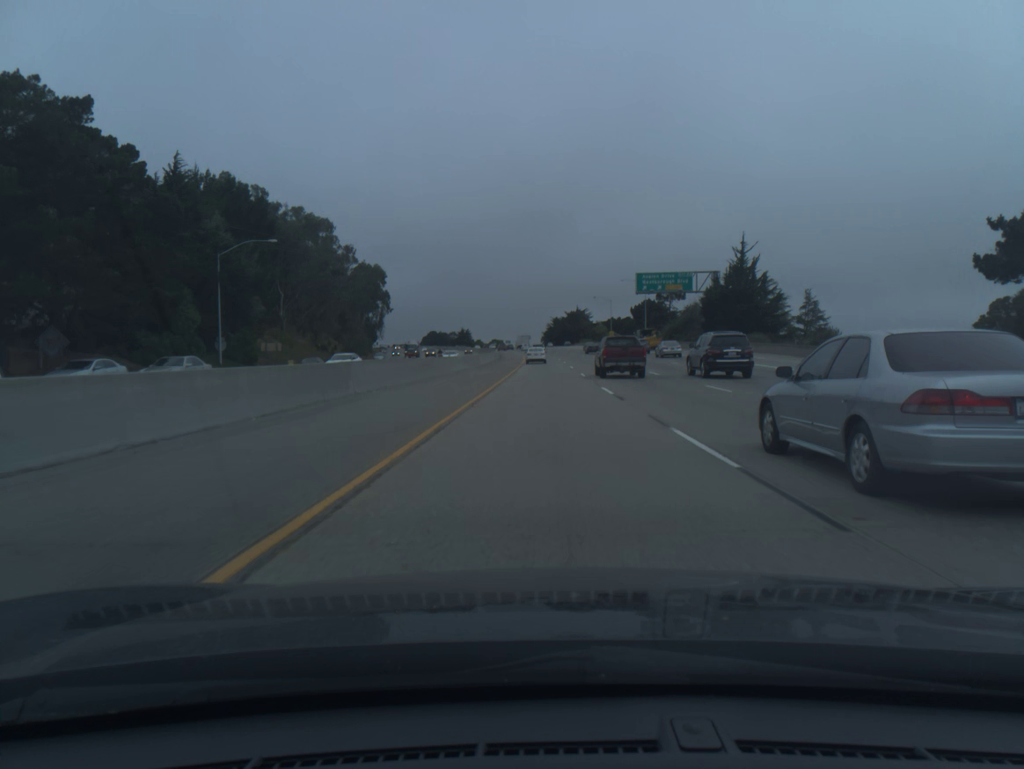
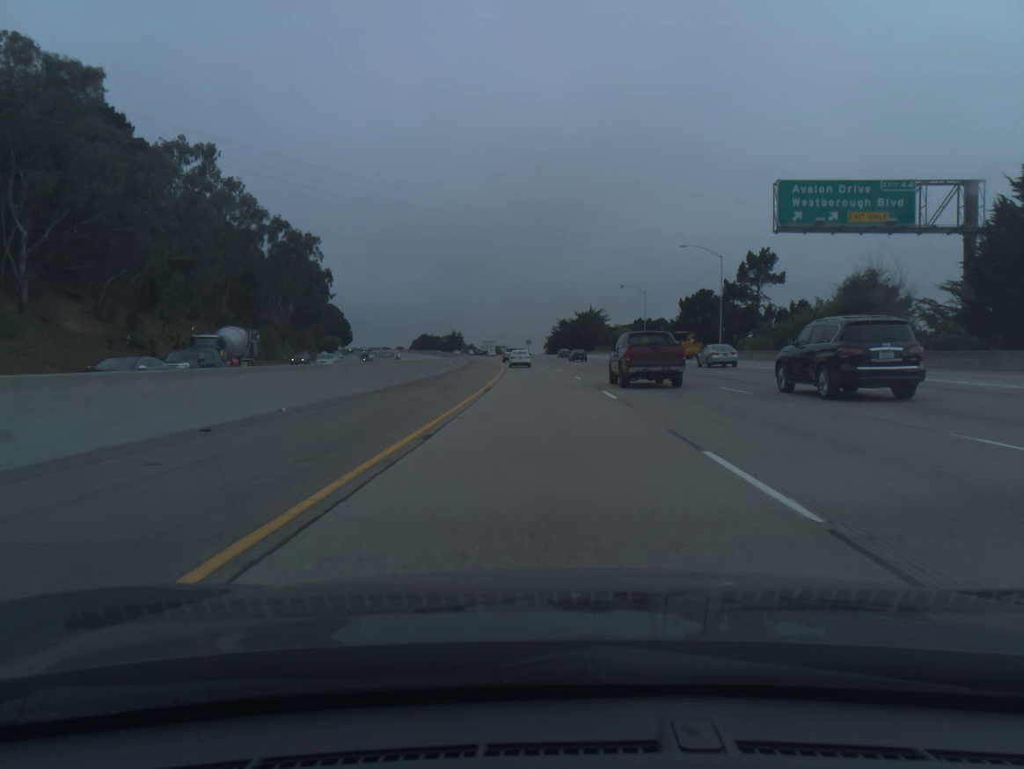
(+0.1, +61.0) m; 0°
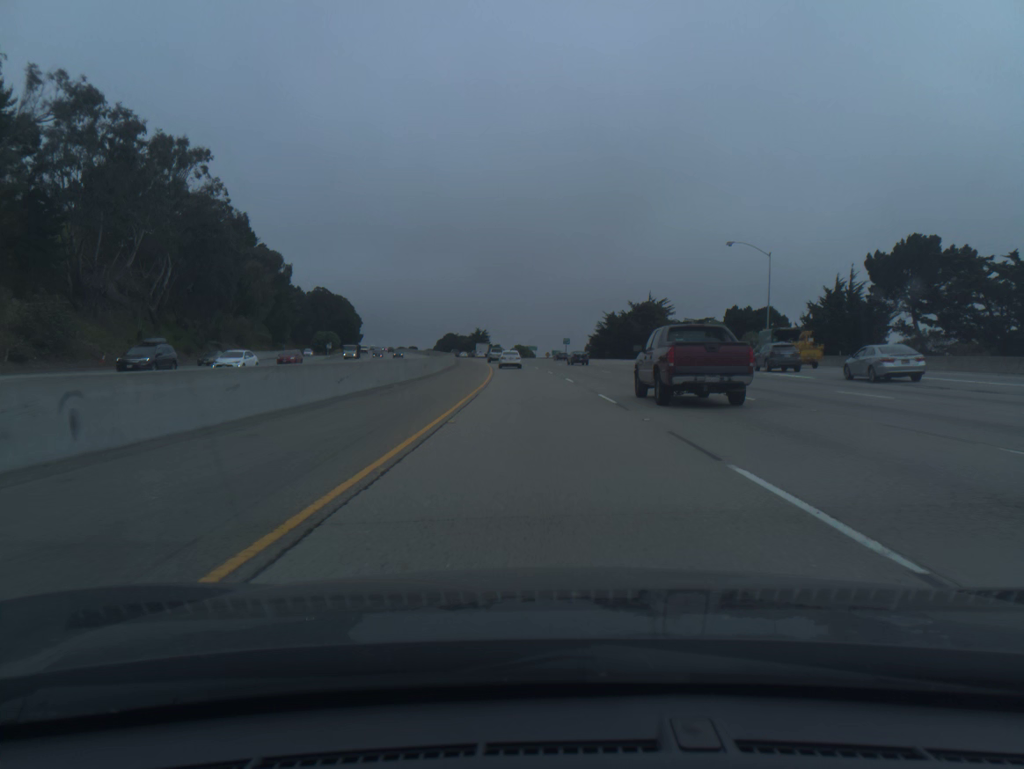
(-1.2, +59.2) m; -3°
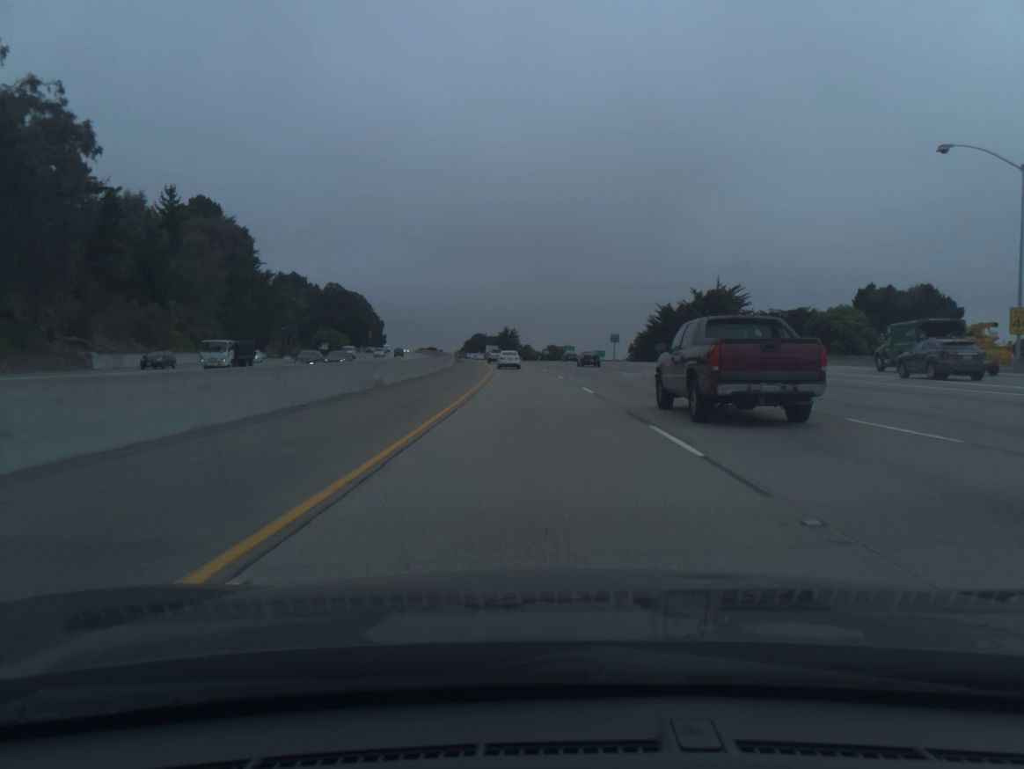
(-0.8, +38.9) m; -3°
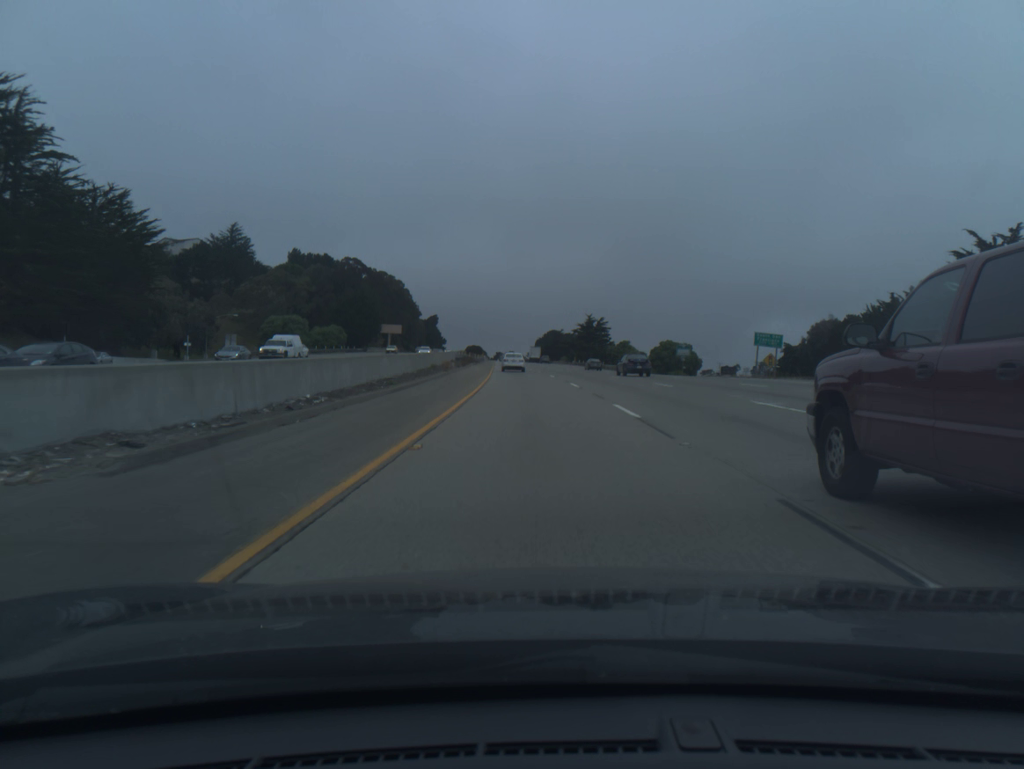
(-5.2, +95.9) m; -6°
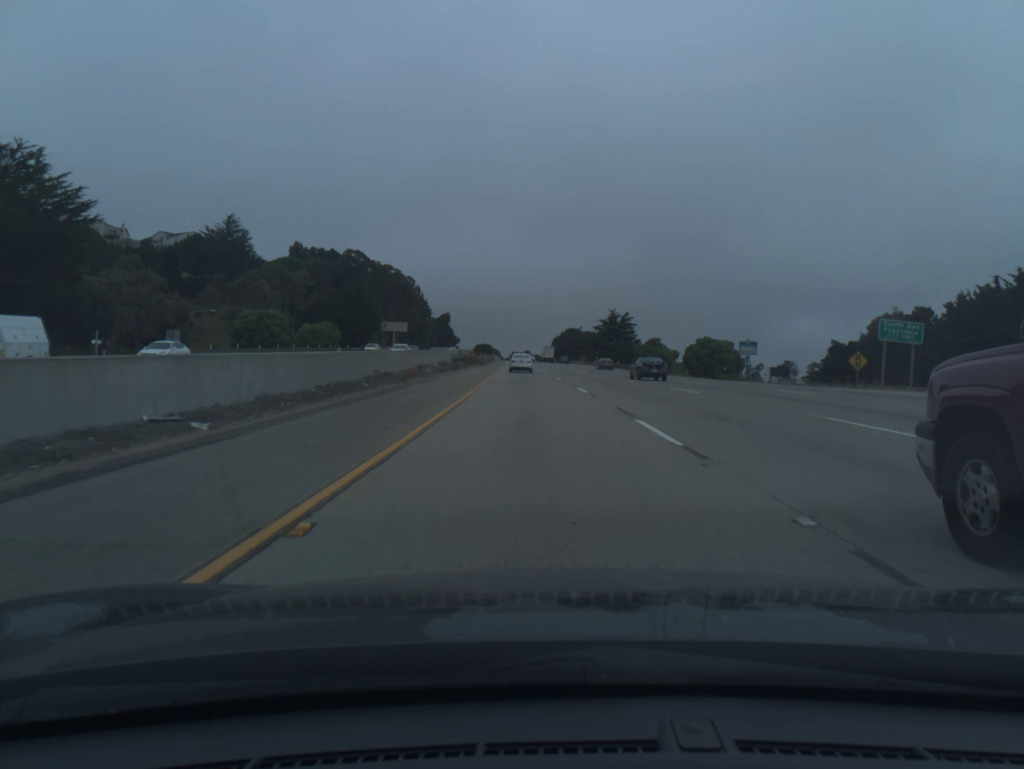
(-0.2, +19.1) m; -1°
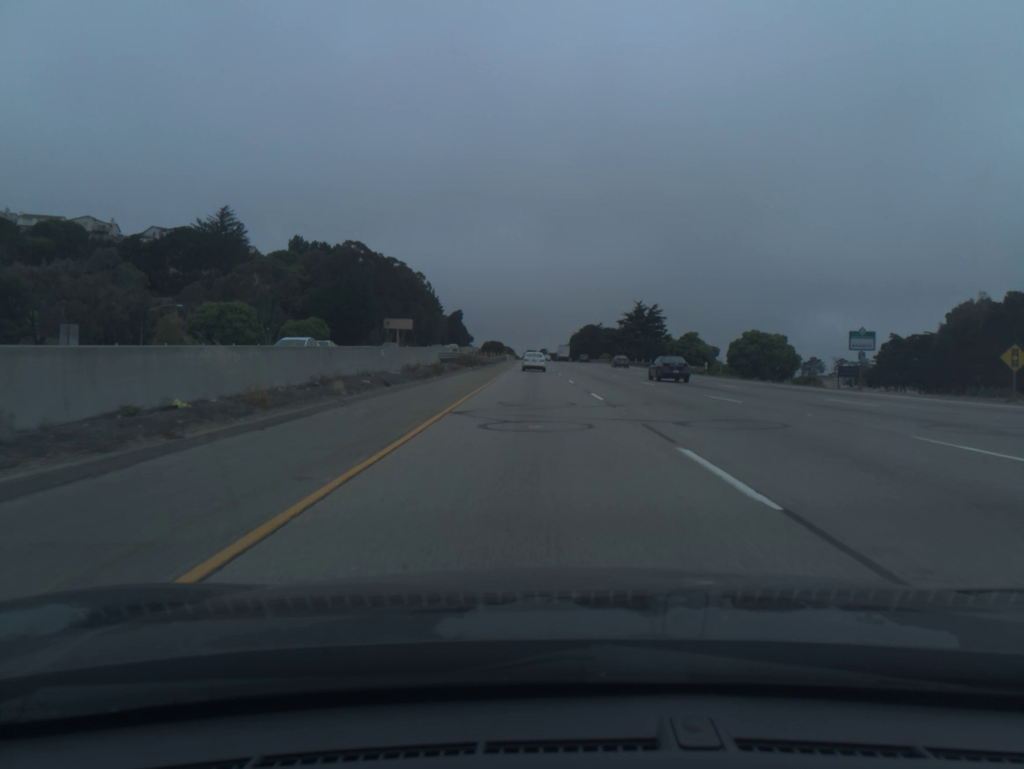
(-0.2, +19.0) m; -1°
